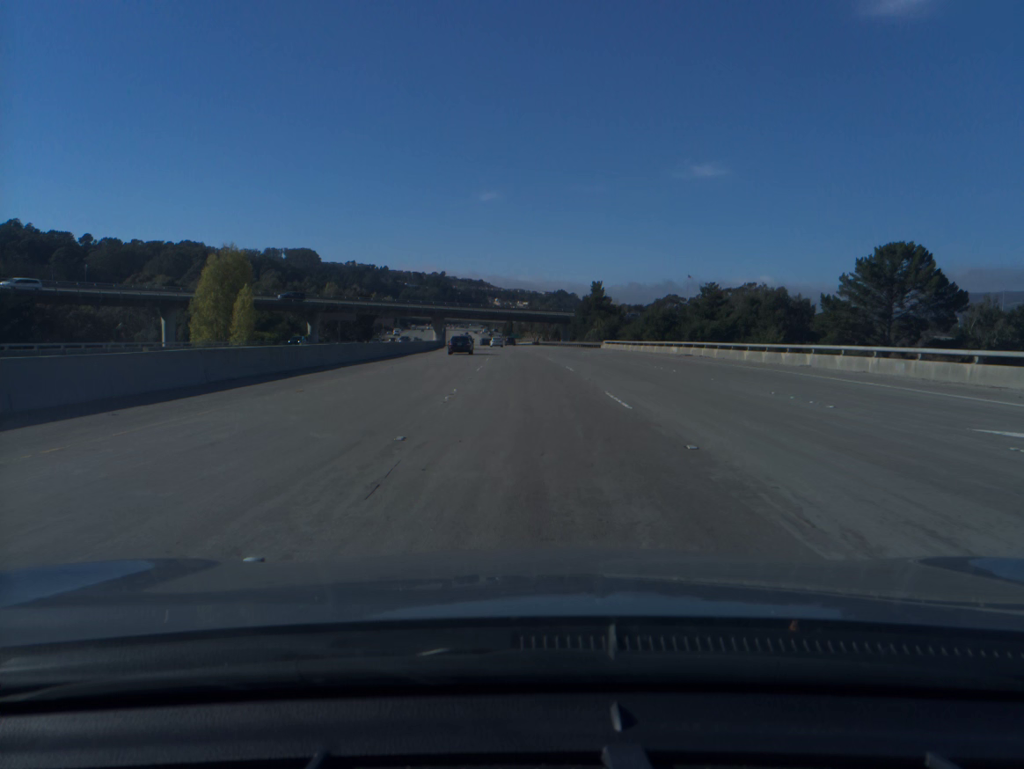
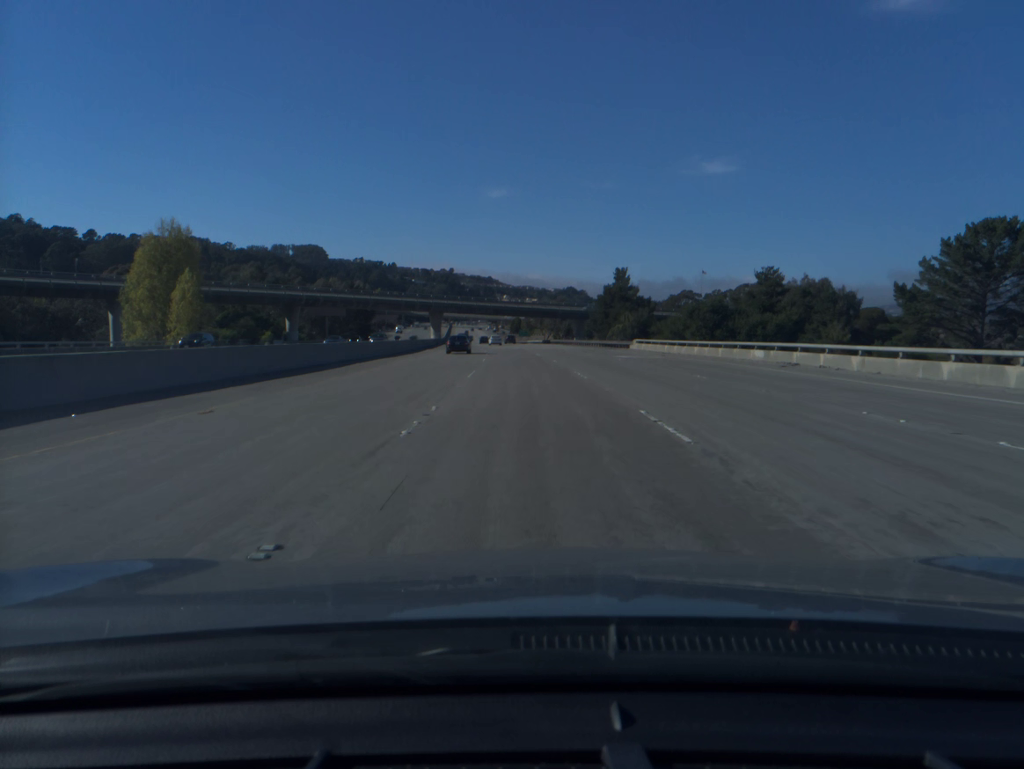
(-0.1, +19.9) m; -1°
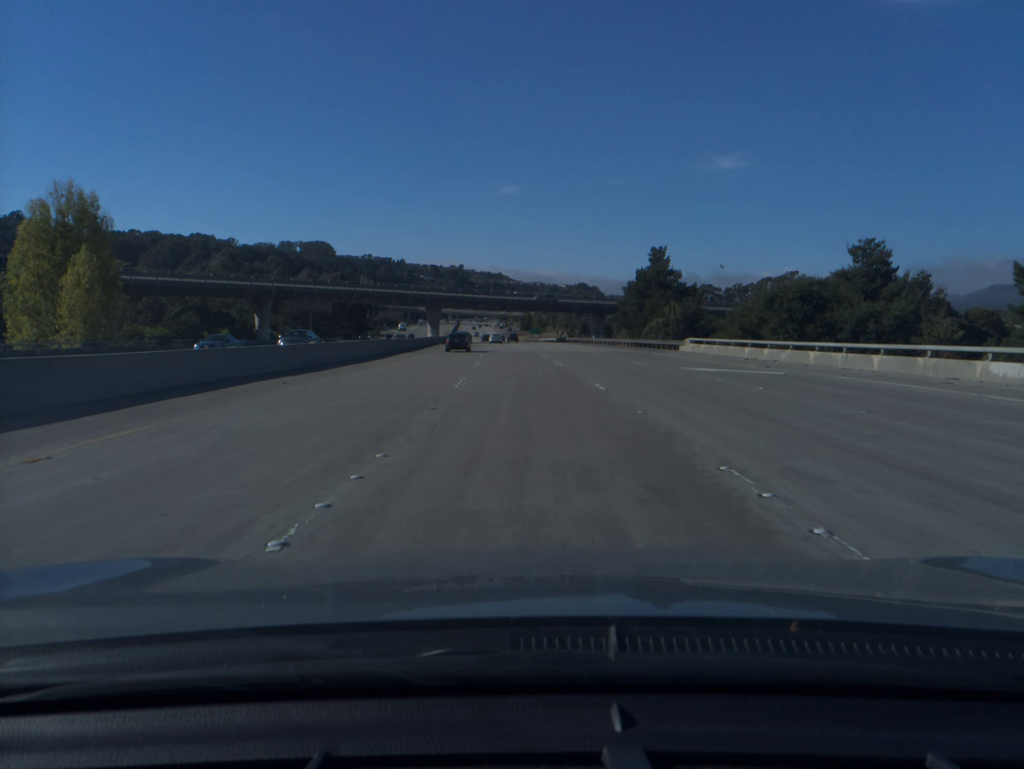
(-0.1, +19.9) m; -1°
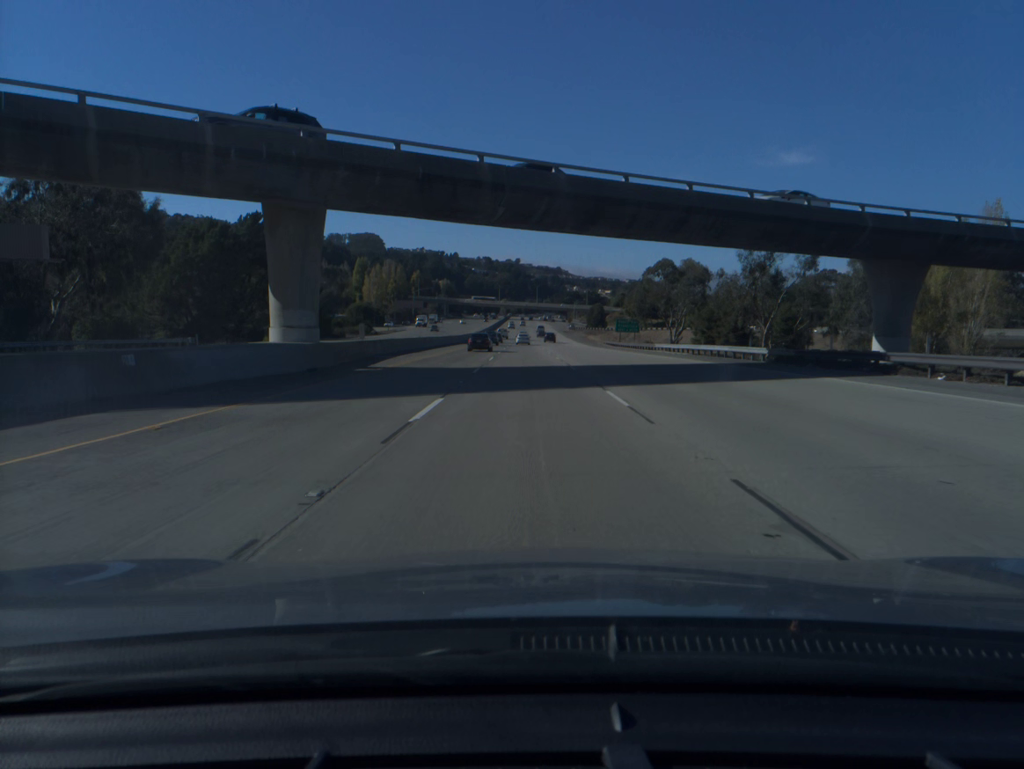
(-3.9, +99.5) m; -4°
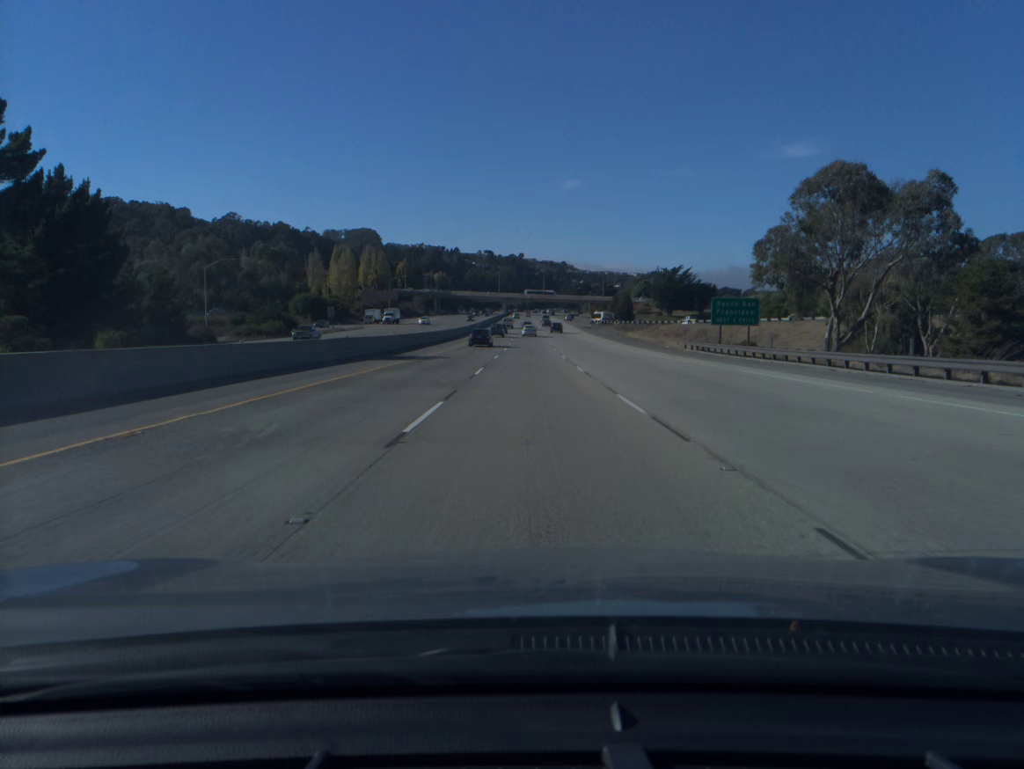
(-0.3, +59.5) m; 0°
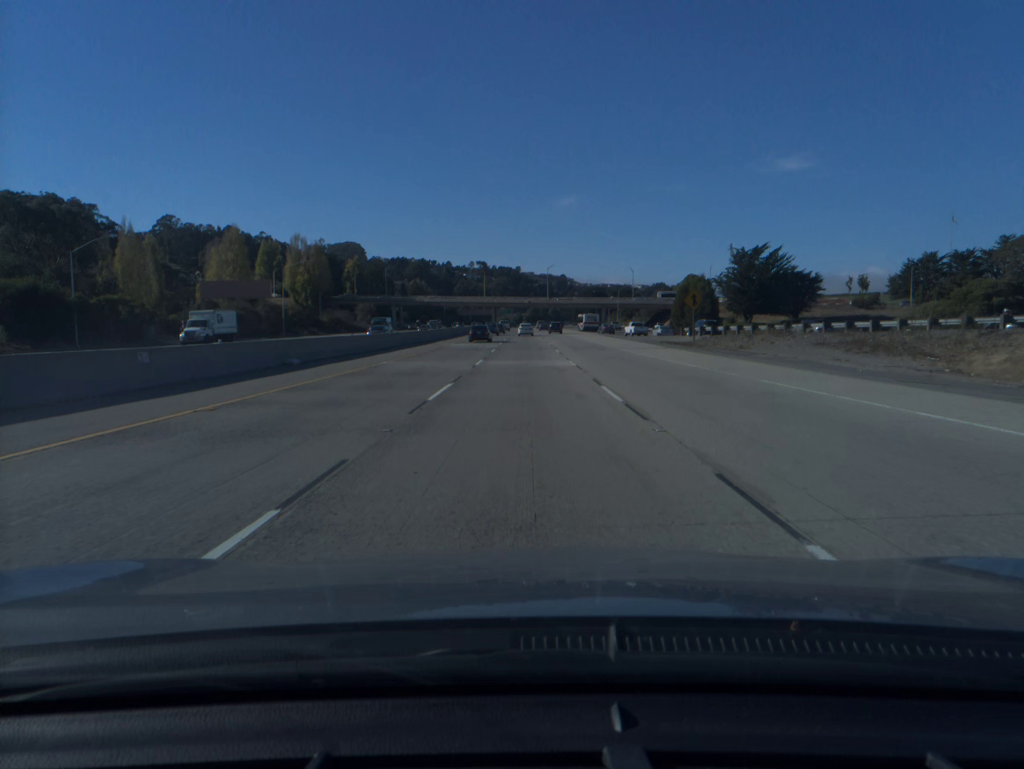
(+0.2, +98.8) m; 0°
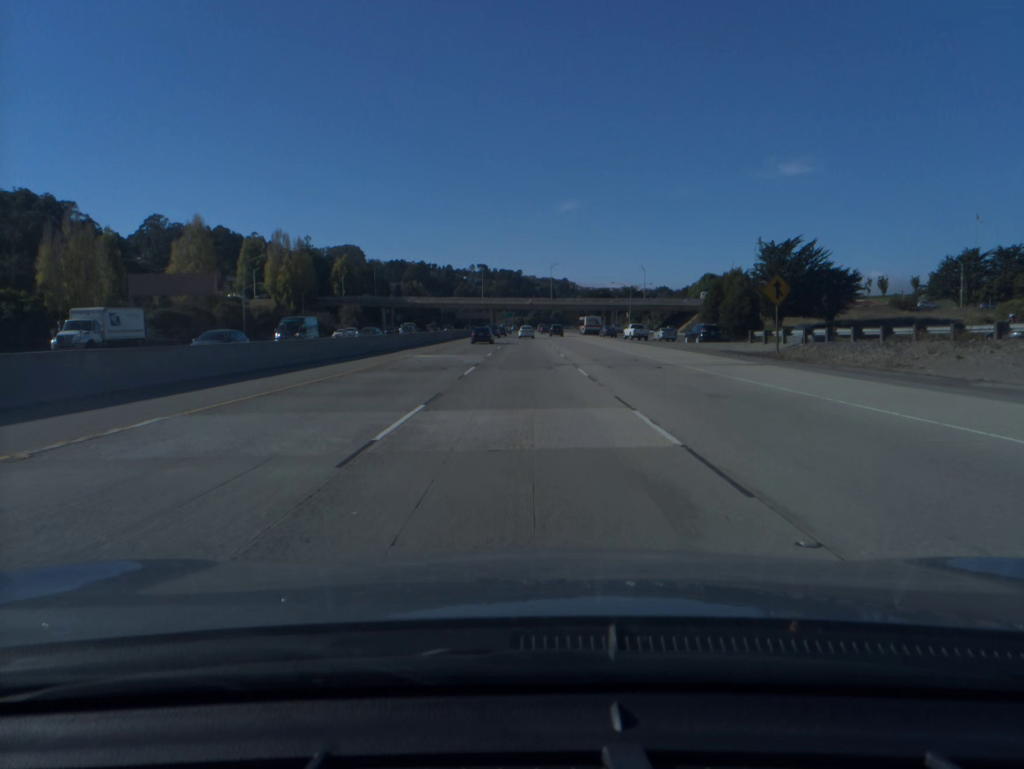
(0.0, +19.7) m; 0°
